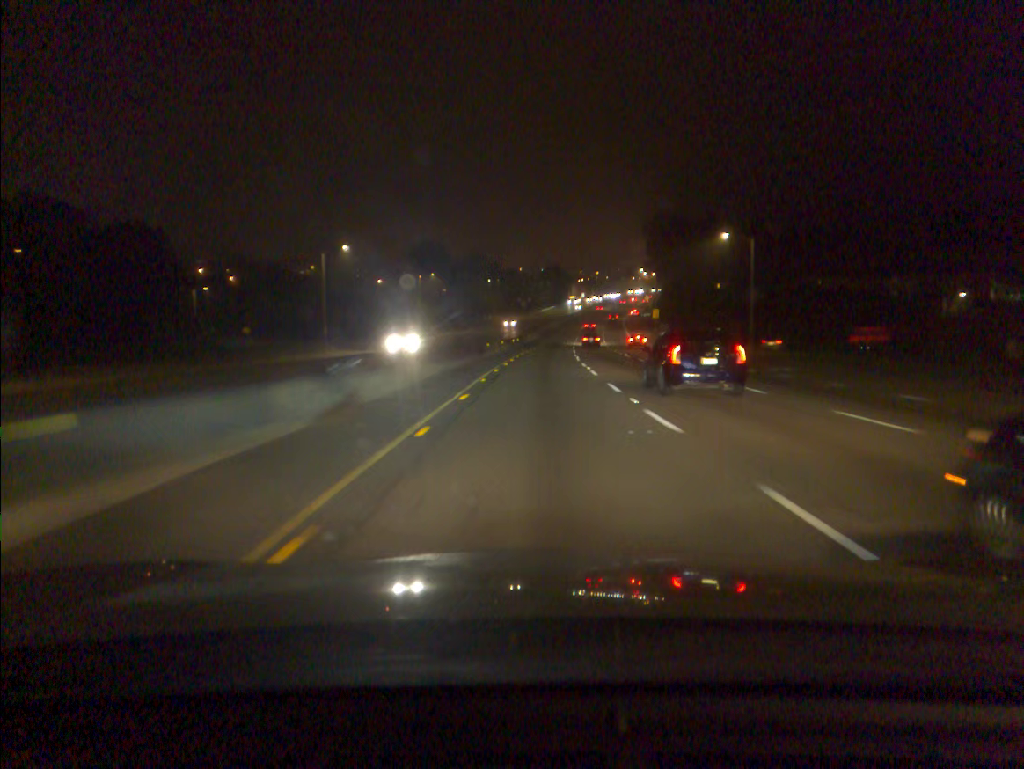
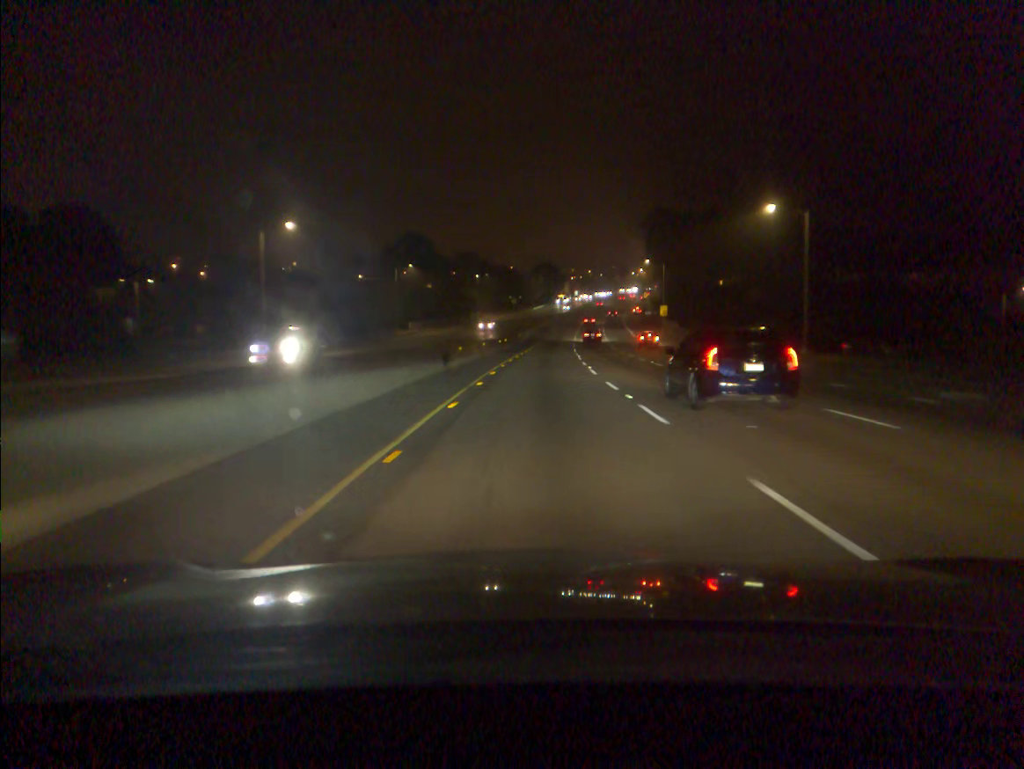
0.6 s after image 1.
(+0.1, +14.3) m; +1°
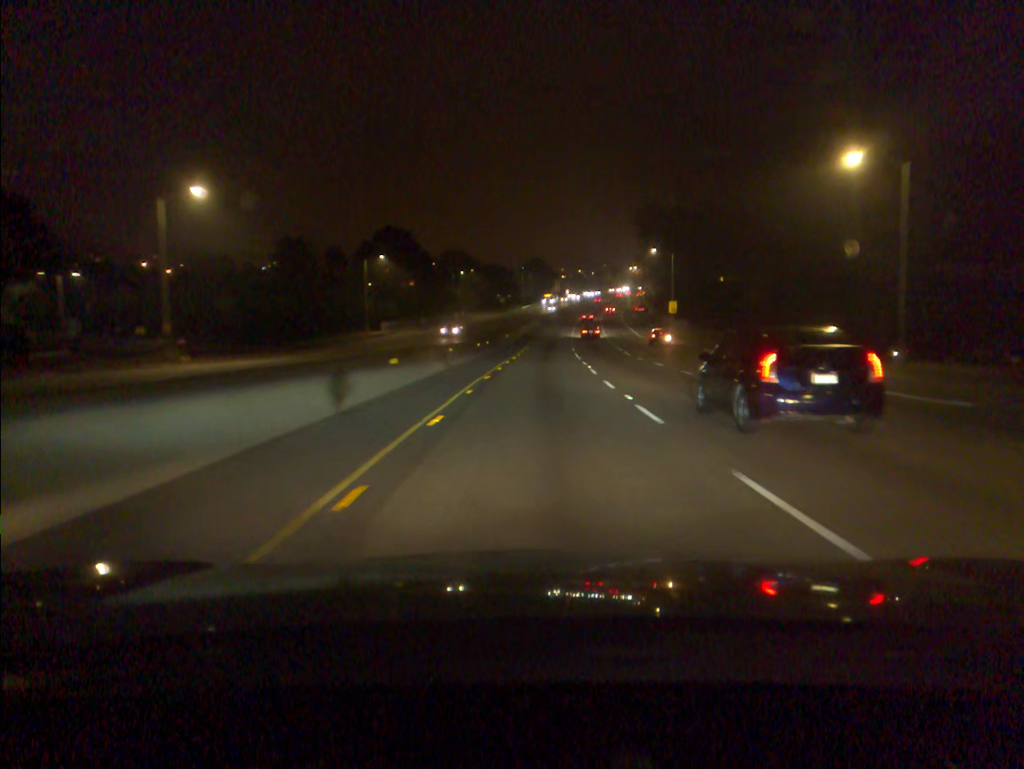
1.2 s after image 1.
(+0.1, +14.4) m; +1°
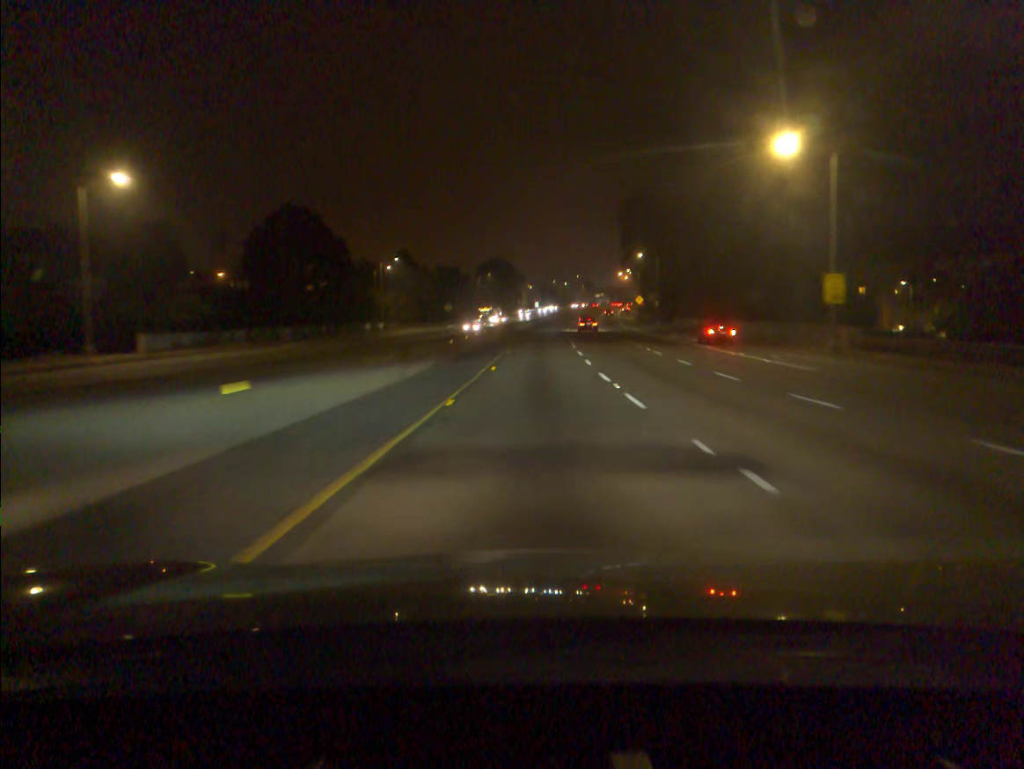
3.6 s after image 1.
(+1.4, +57.1) m; +2°
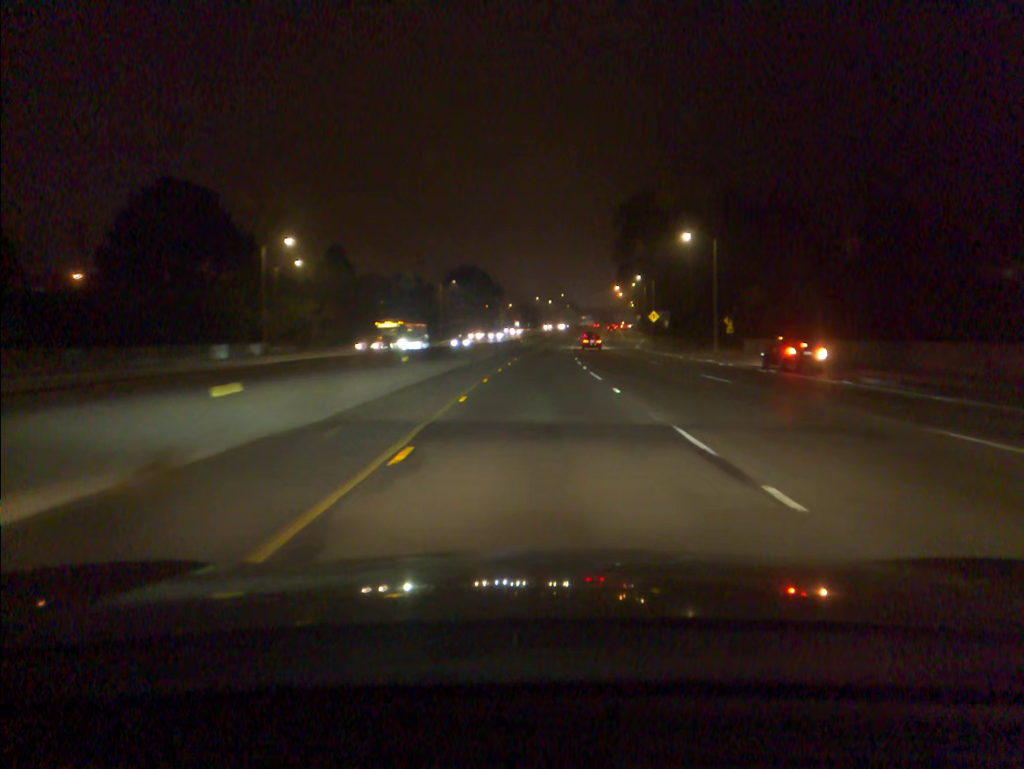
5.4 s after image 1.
(+0.6, +42.2) m; +2°
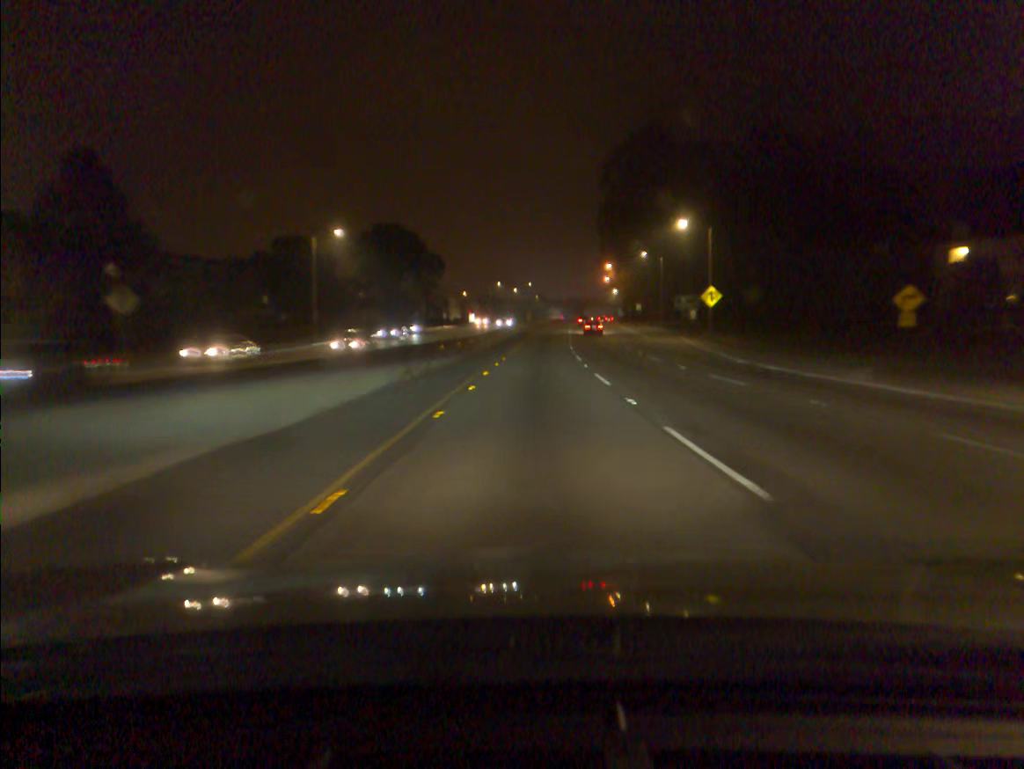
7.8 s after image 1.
(+1.3, +56.6) m; +2°
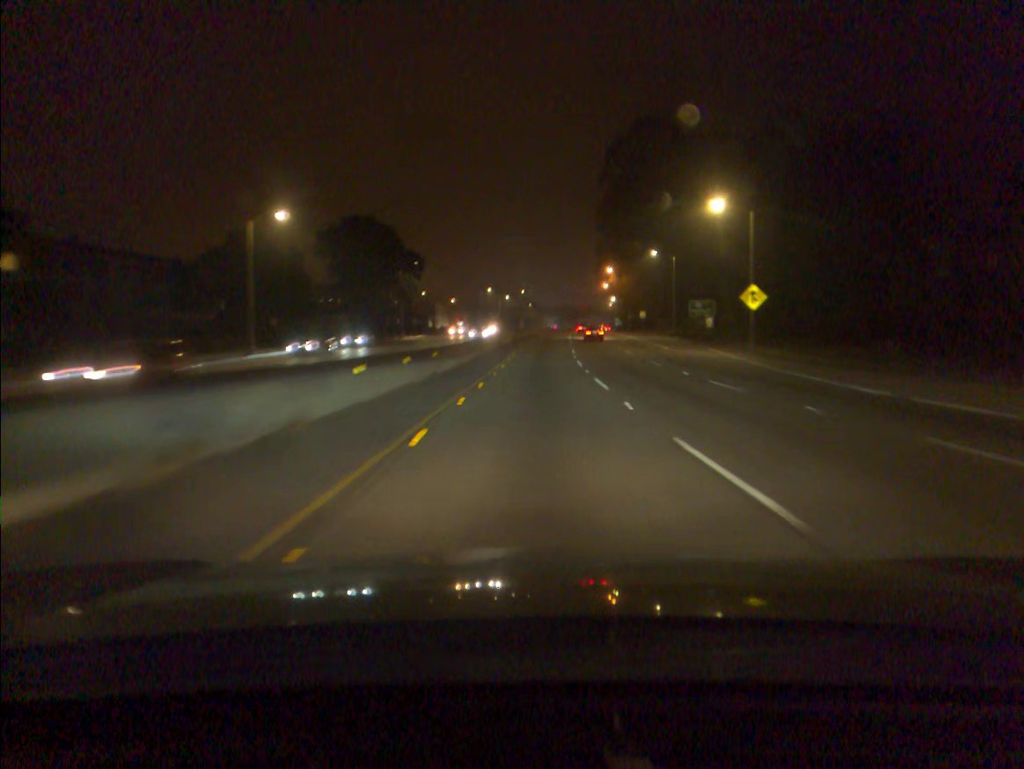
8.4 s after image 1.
(+0.1, +14.2) m; +1°
